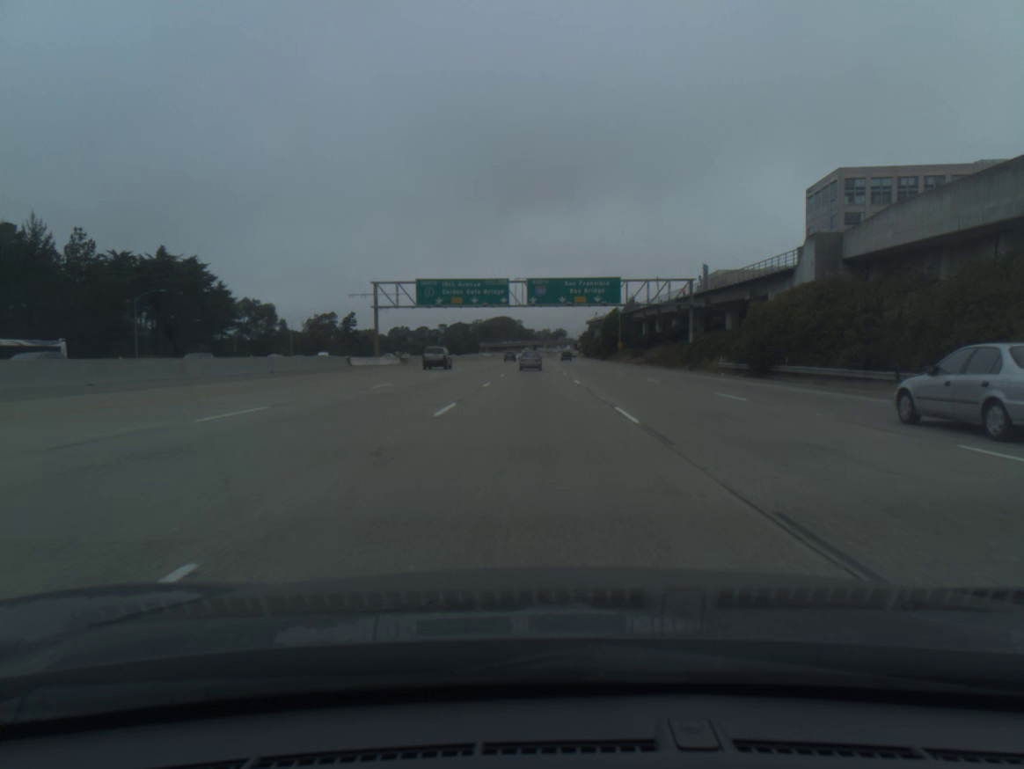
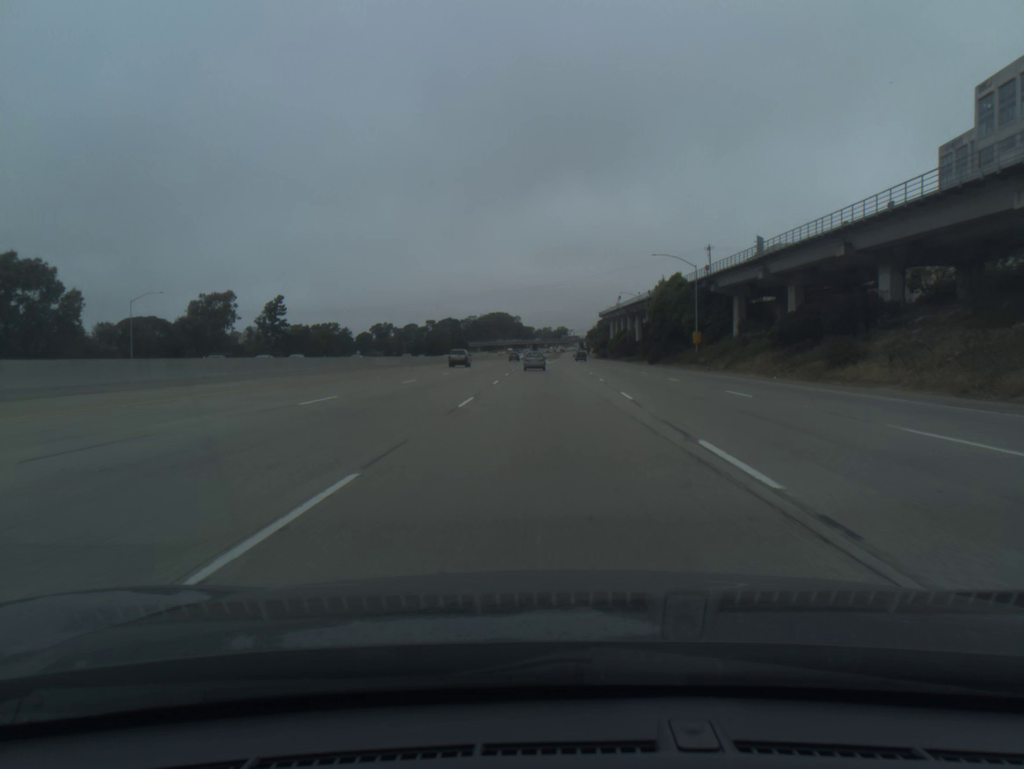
(-0.7, +82.4) m; 0°
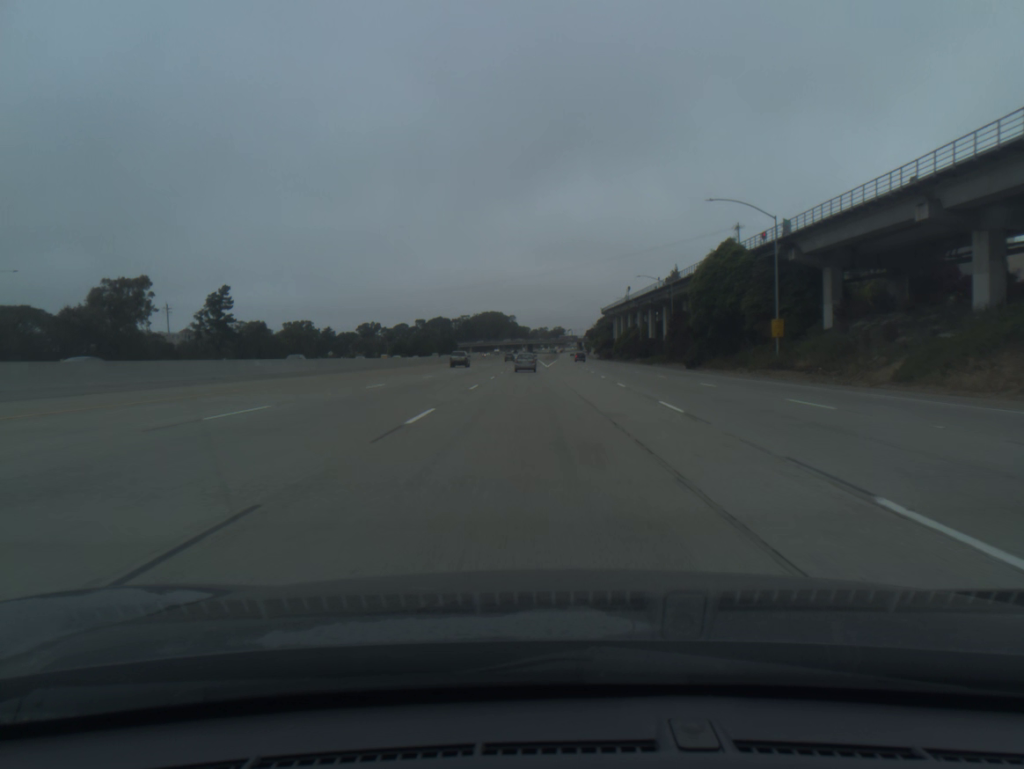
(+0.2, +33.4) m; 0°
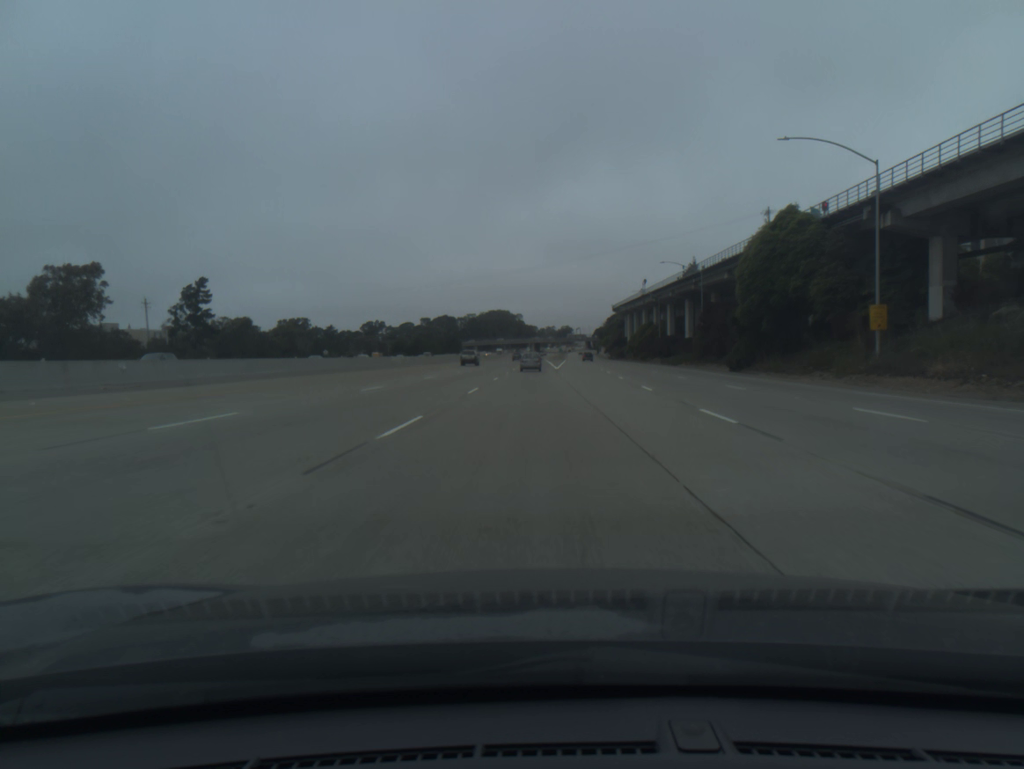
(-0.1, +16.8) m; -1°
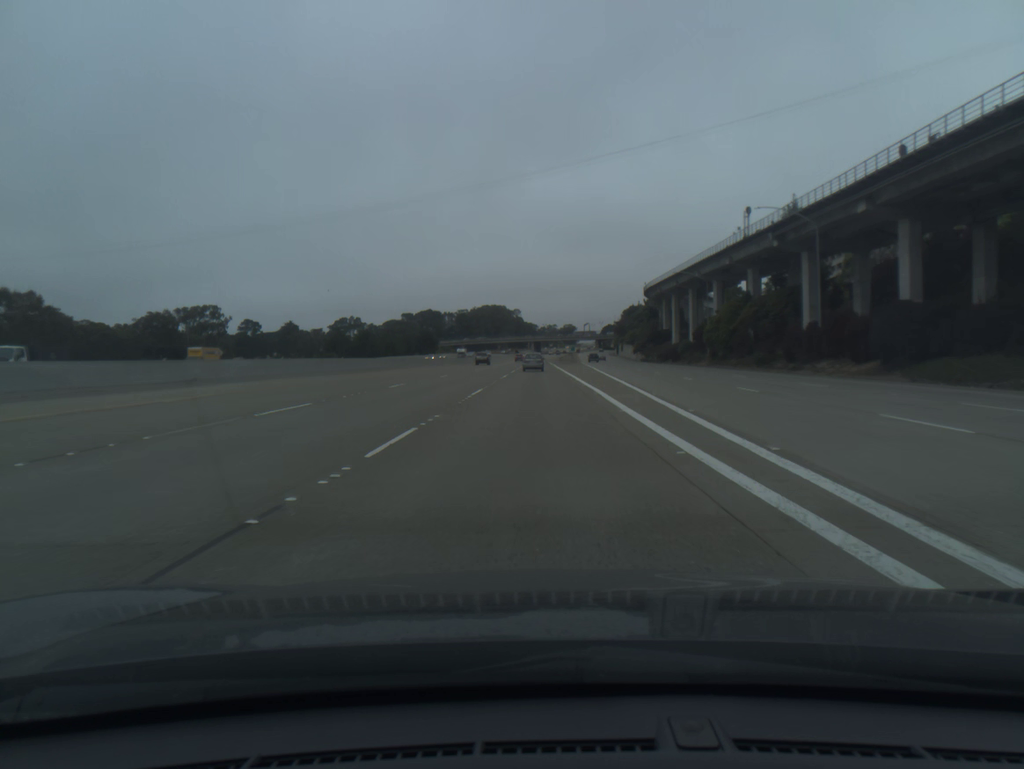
(-0.5, +83.9) m; 0°
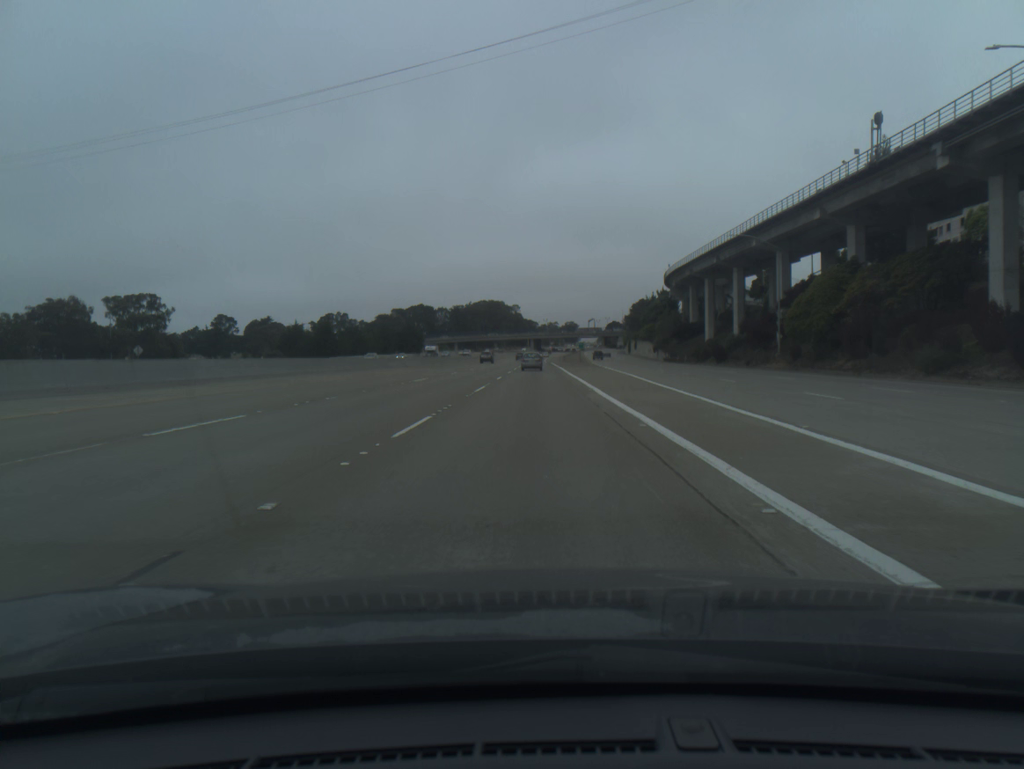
(0.0, +33.4) m; 0°
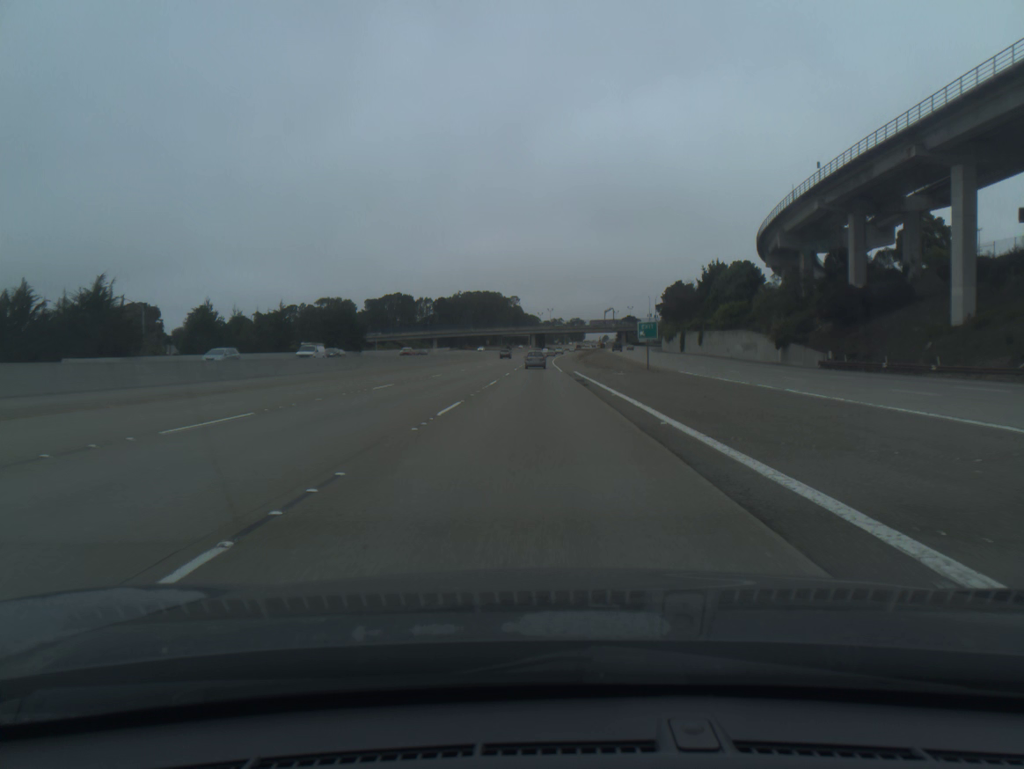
(-0.4, +83.3) m; 0°
